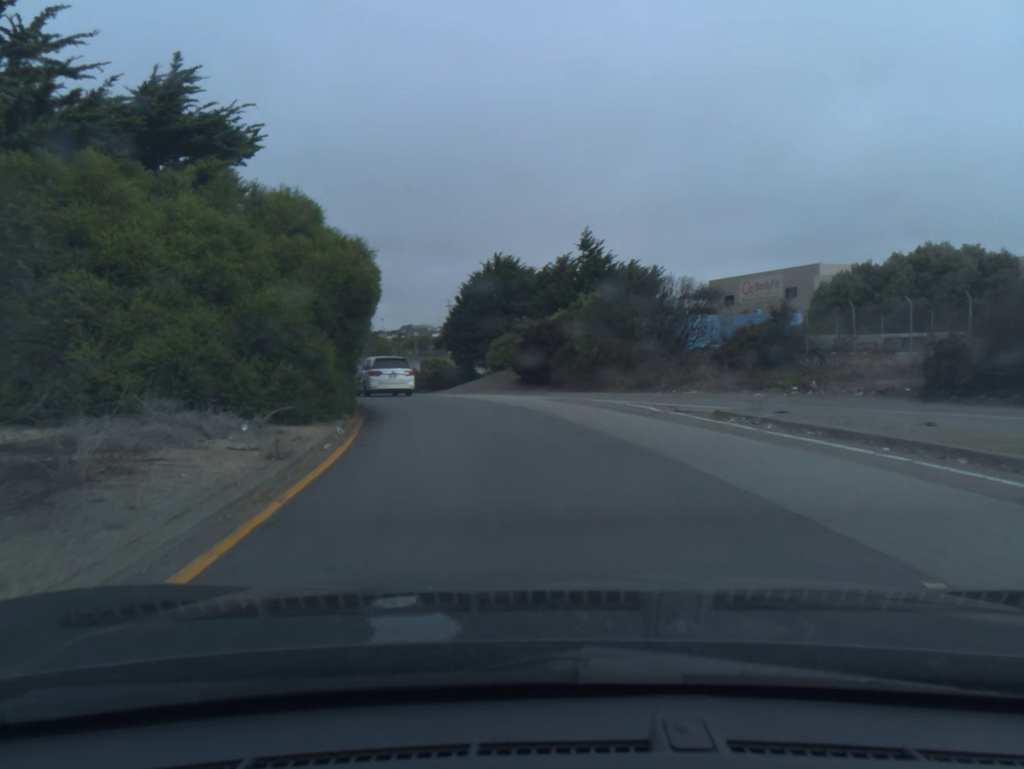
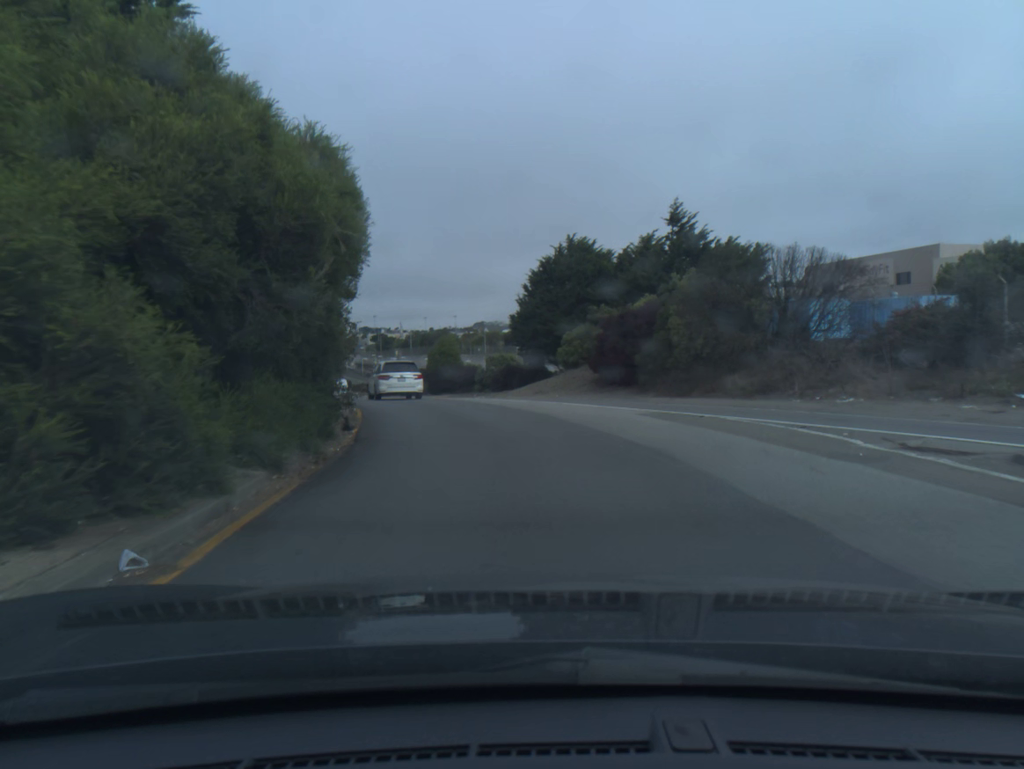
(-0.4, +8.5) m; -5°
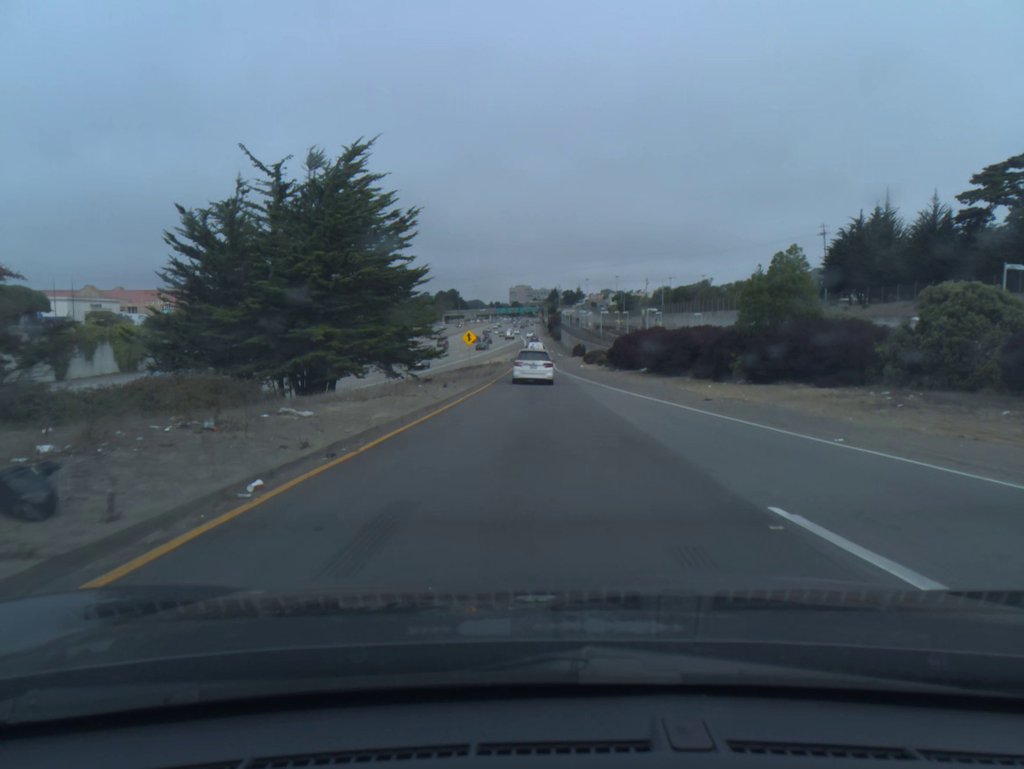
(-9.2, +45.8) m; -17°
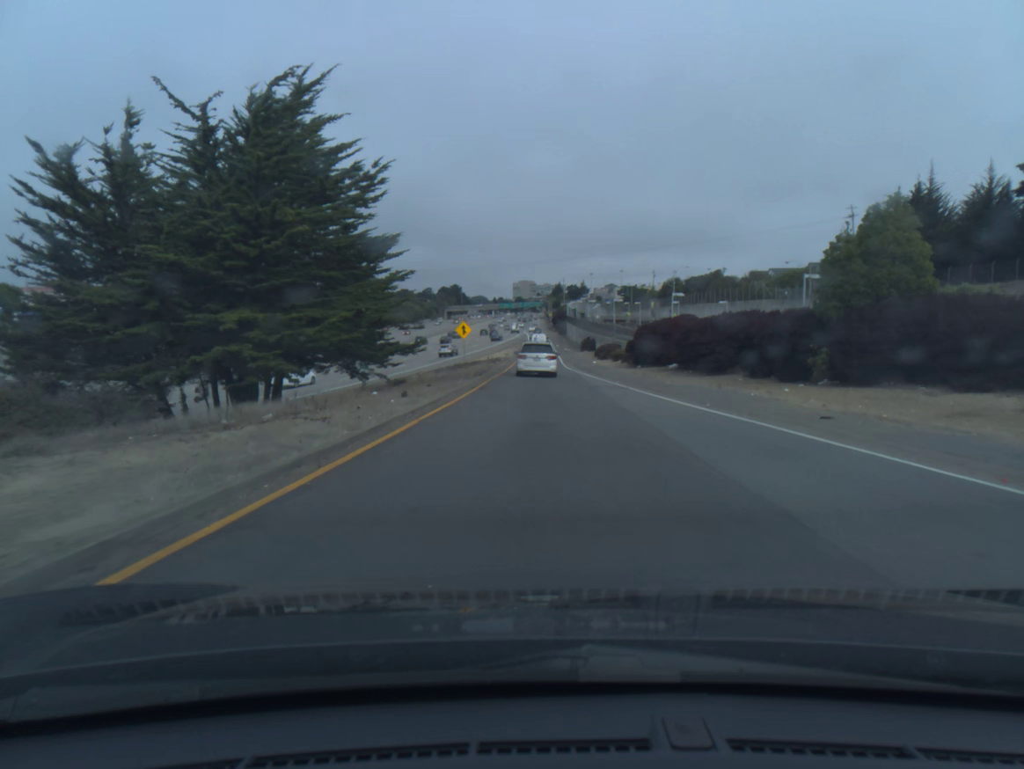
(0.0, +10.5) m; 0°
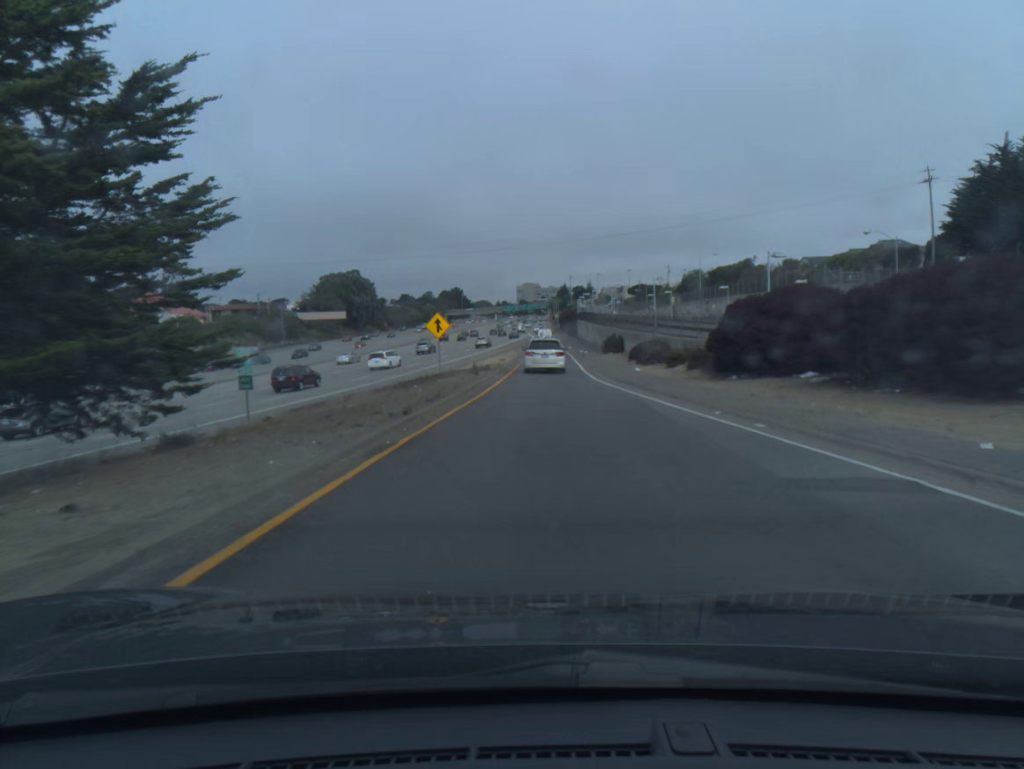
(-0.1, +22.0) m; 0°
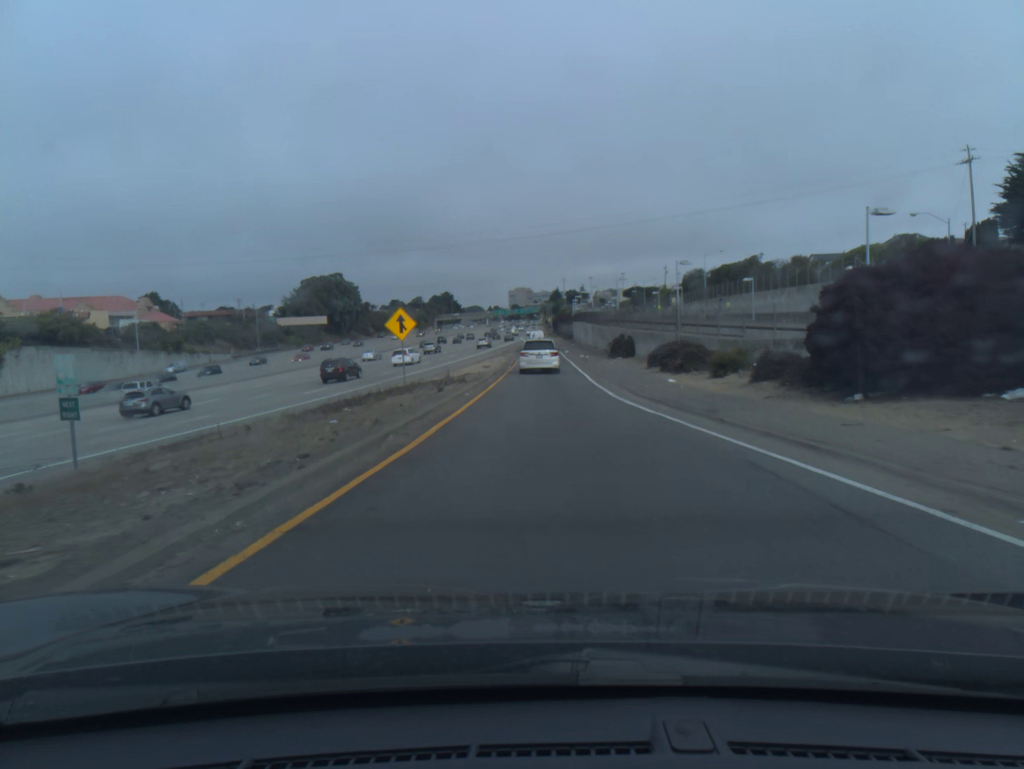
(0.0, +11.2) m; 0°
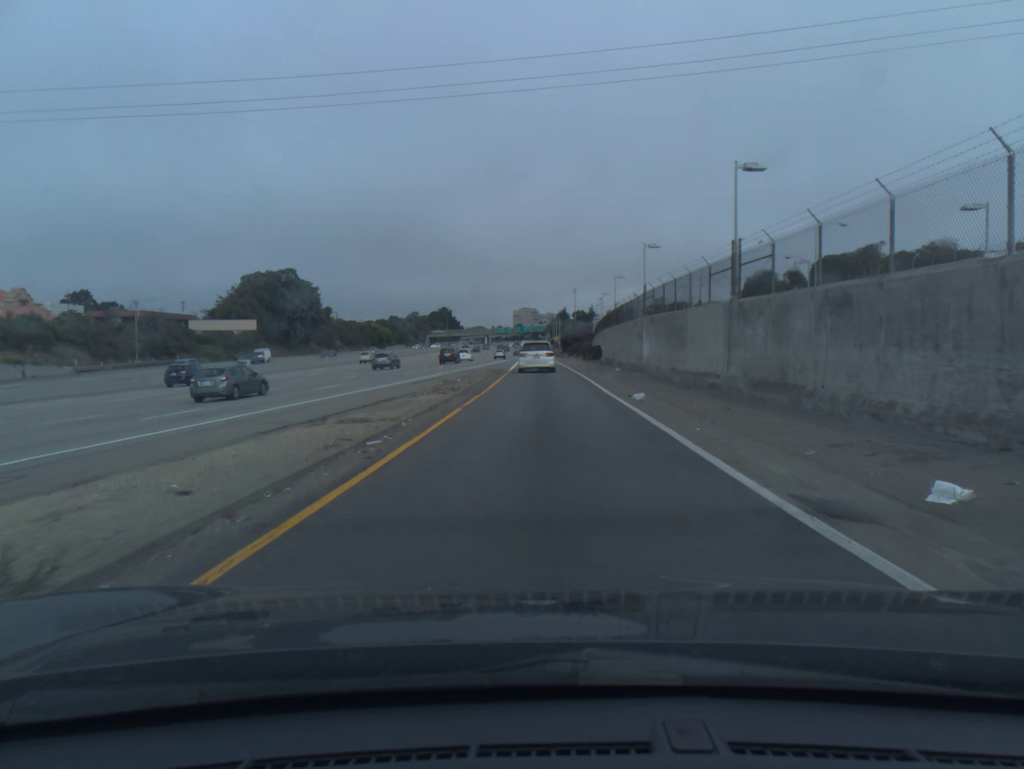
(+0.3, +56.6) m; 0°
